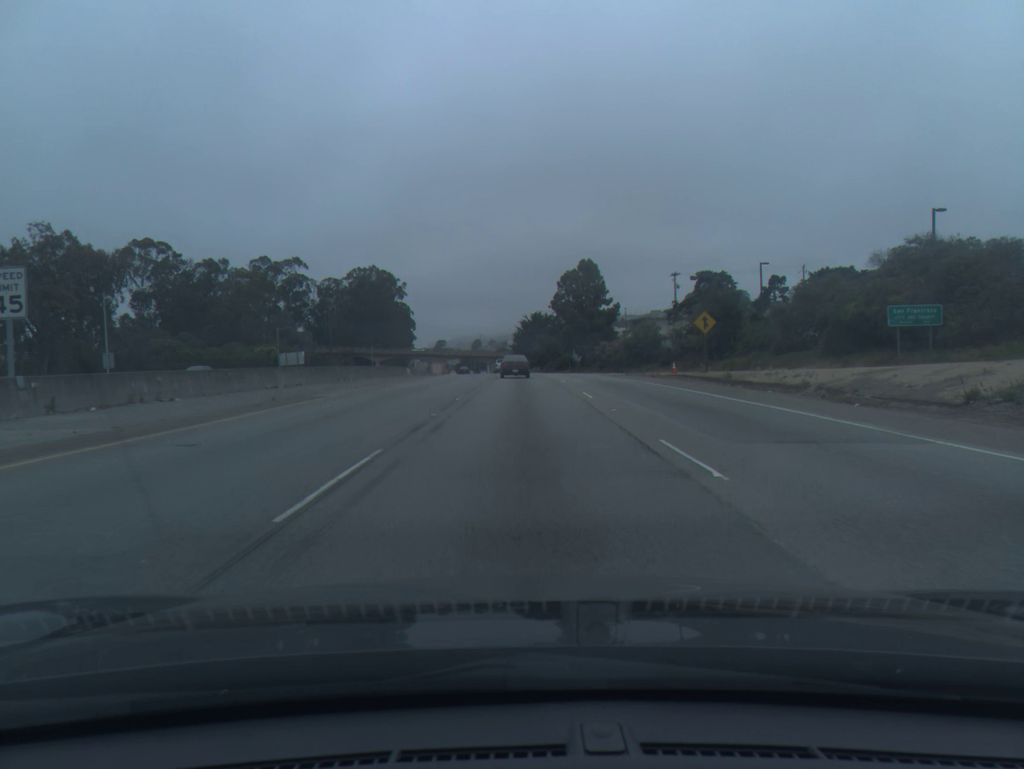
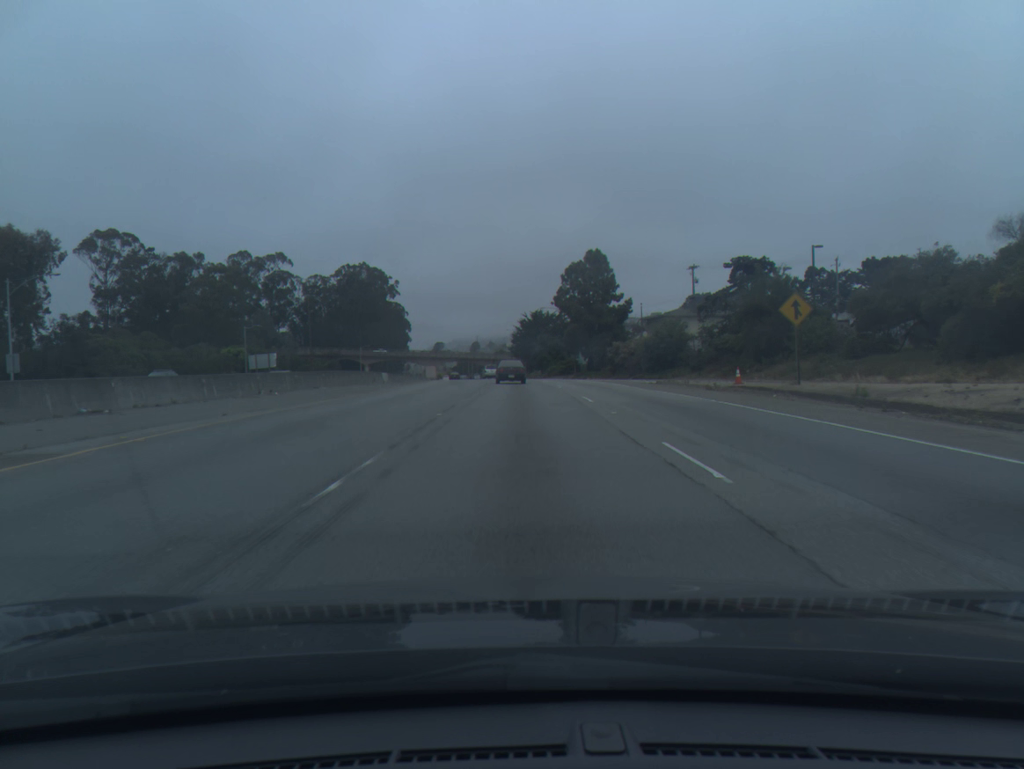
(0.0, +14.4) m; 0°
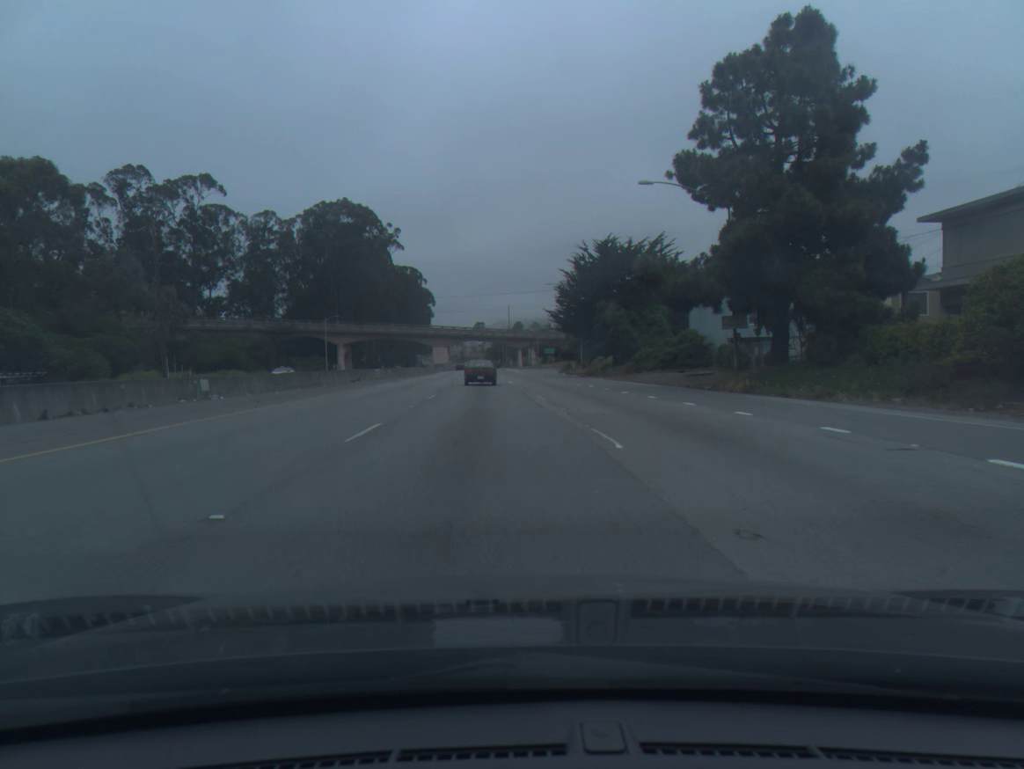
(-0.7, +70.1) m; -3°
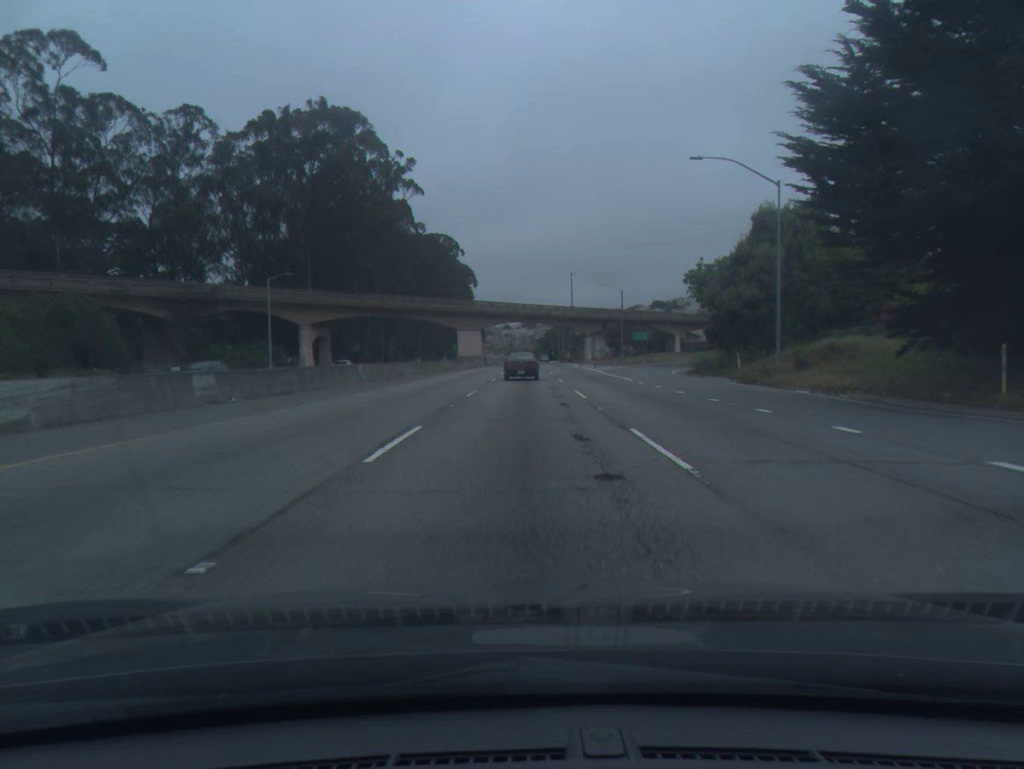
(-2.7, +54.7) m; -4°
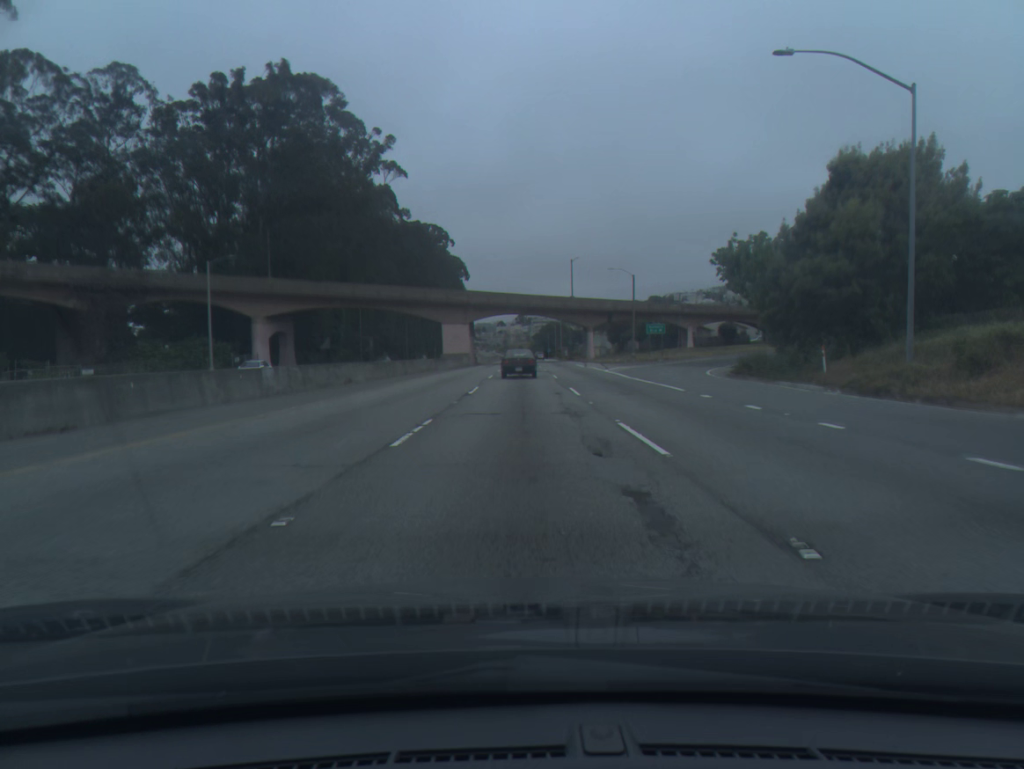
(+0.1, +13.3) m; 0°
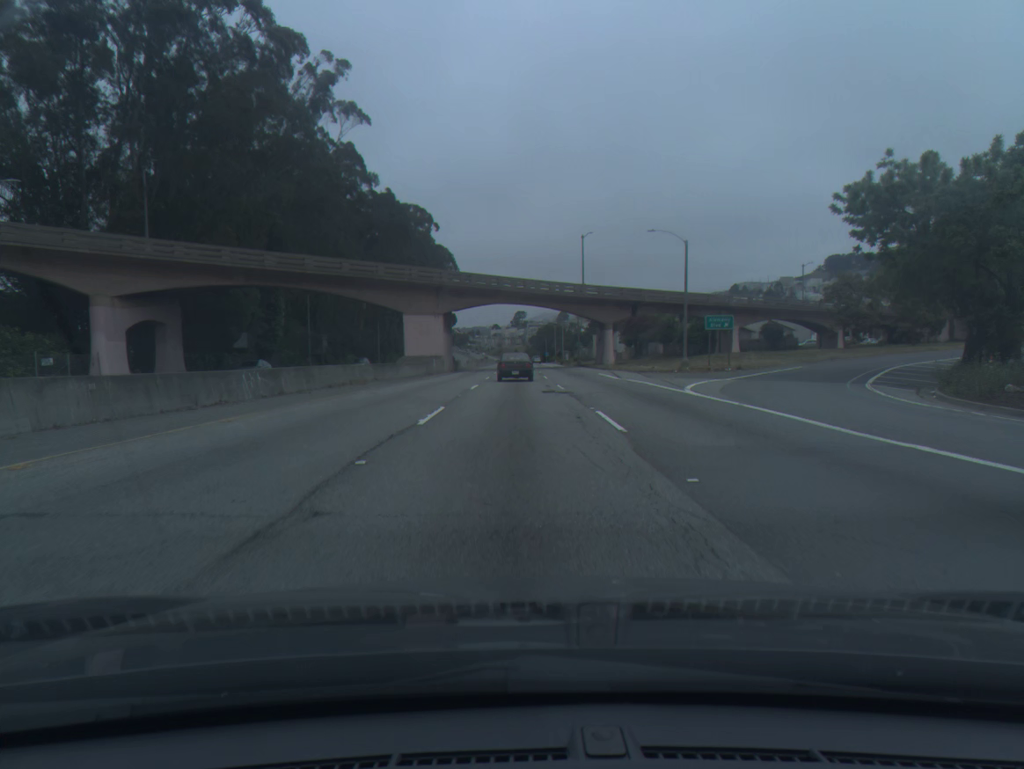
(+0.1, +26.3) m; 0°
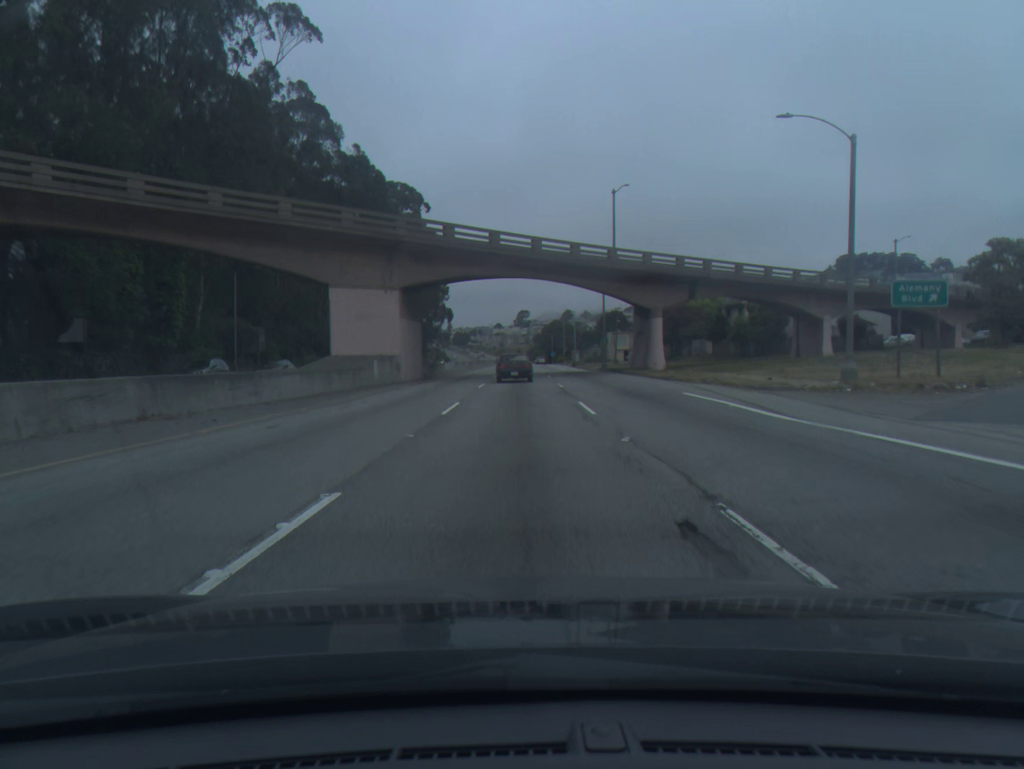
(0.0, +25.9) m; 0°
